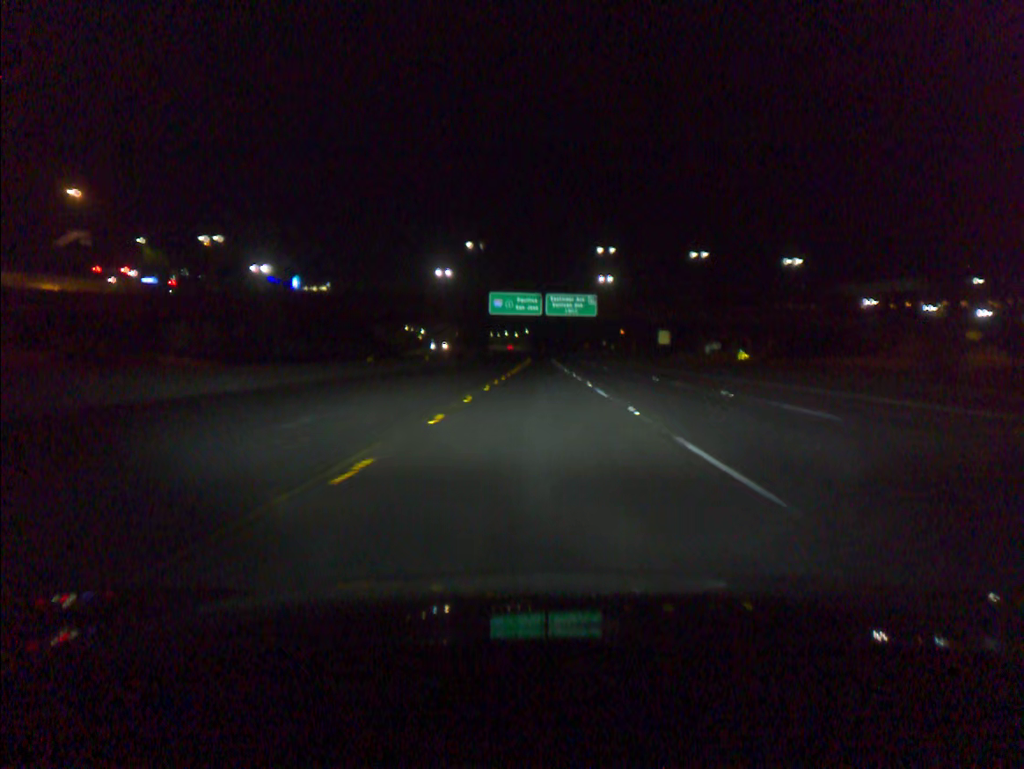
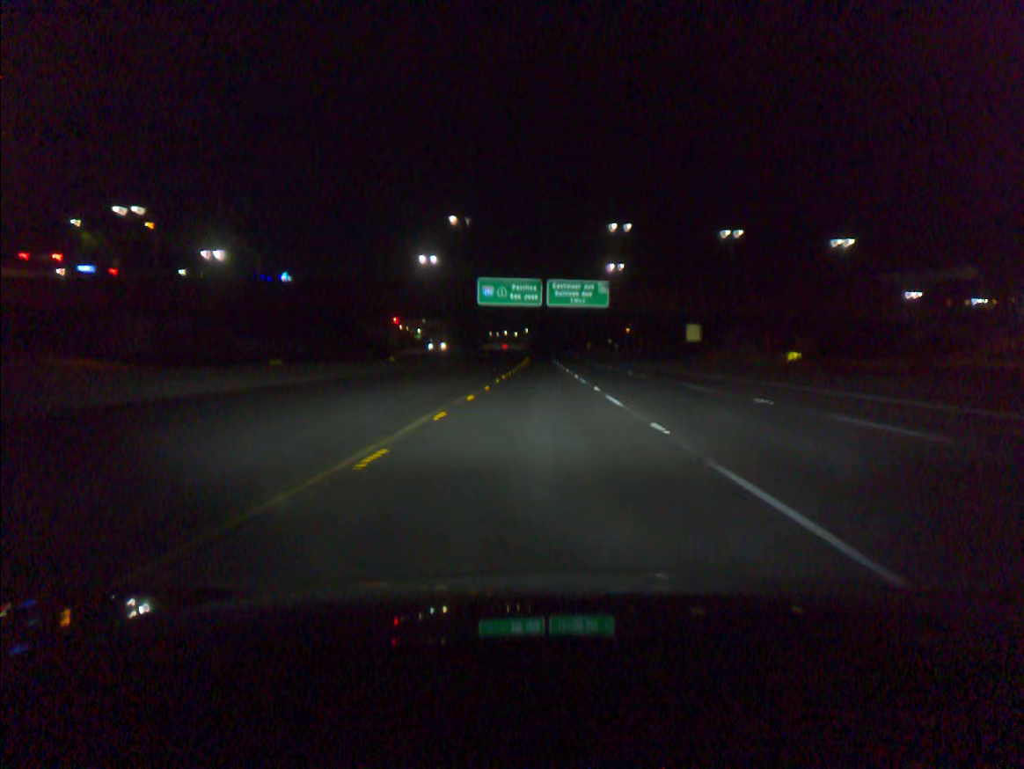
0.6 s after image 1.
(0.0, +18.4) m; 0°
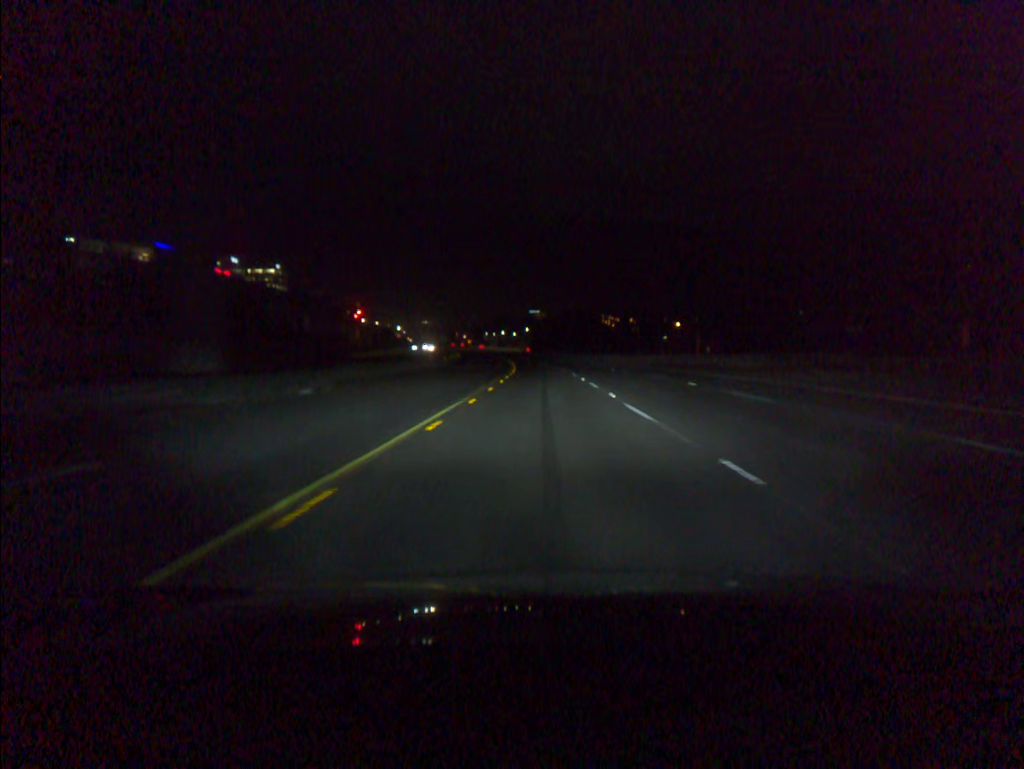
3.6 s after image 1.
(-0.2, +91.6) m; 0°
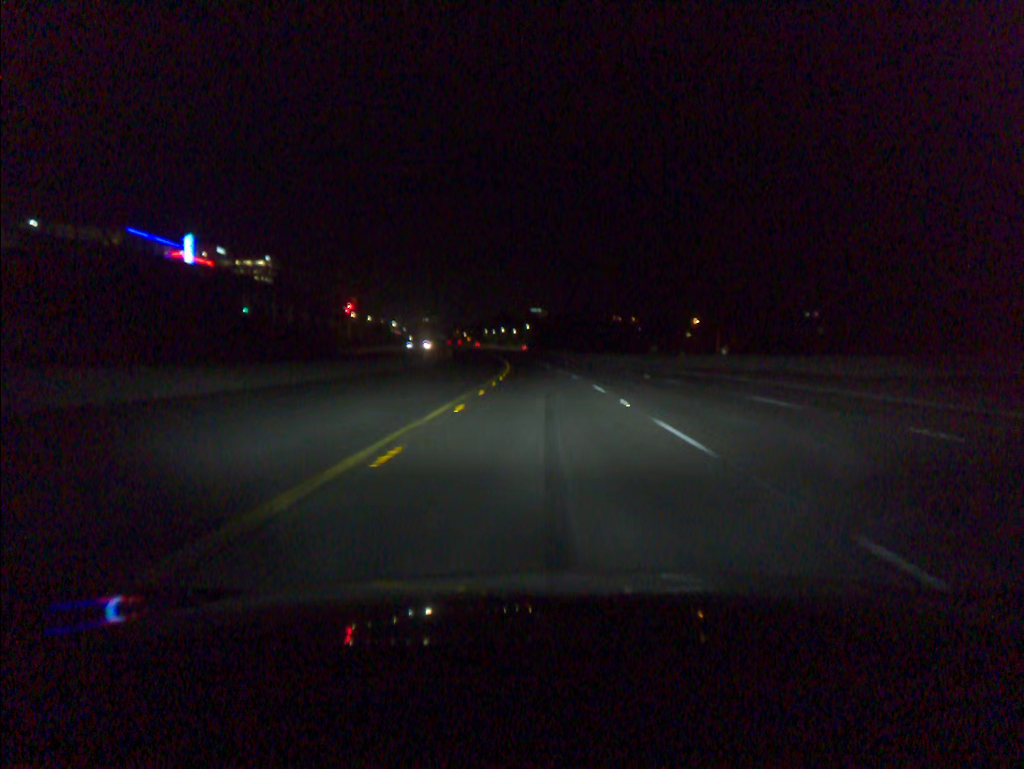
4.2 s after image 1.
(0.0, +18.3) m; 0°
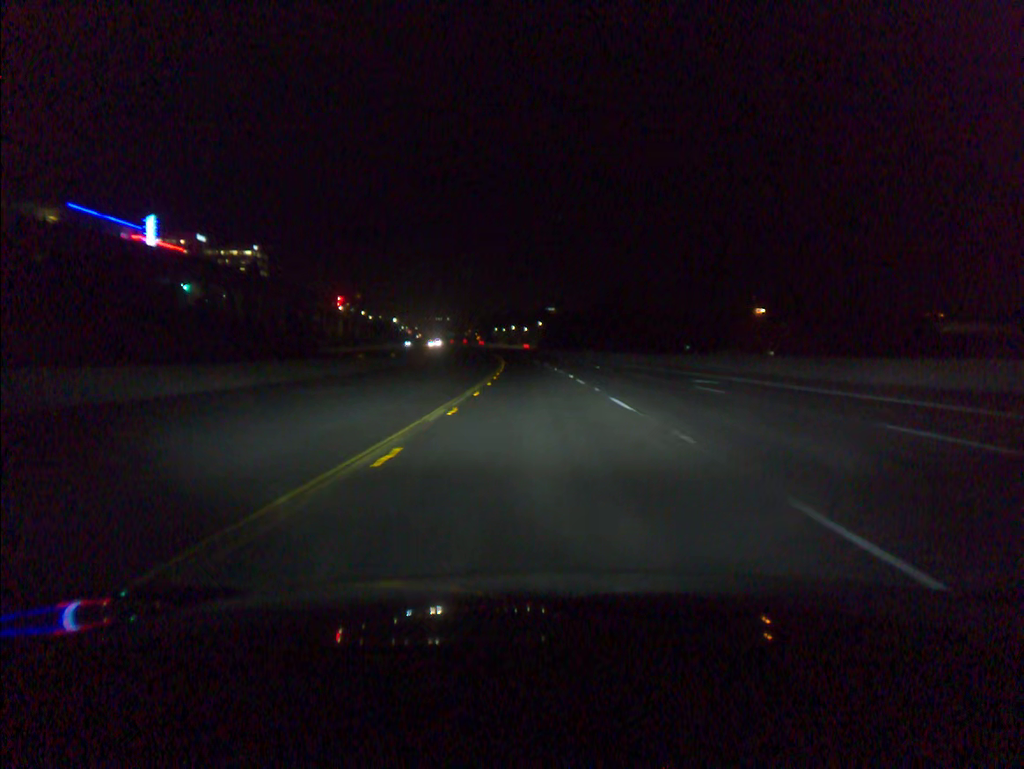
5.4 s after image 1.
(-0.2, +36.6) m; -1°
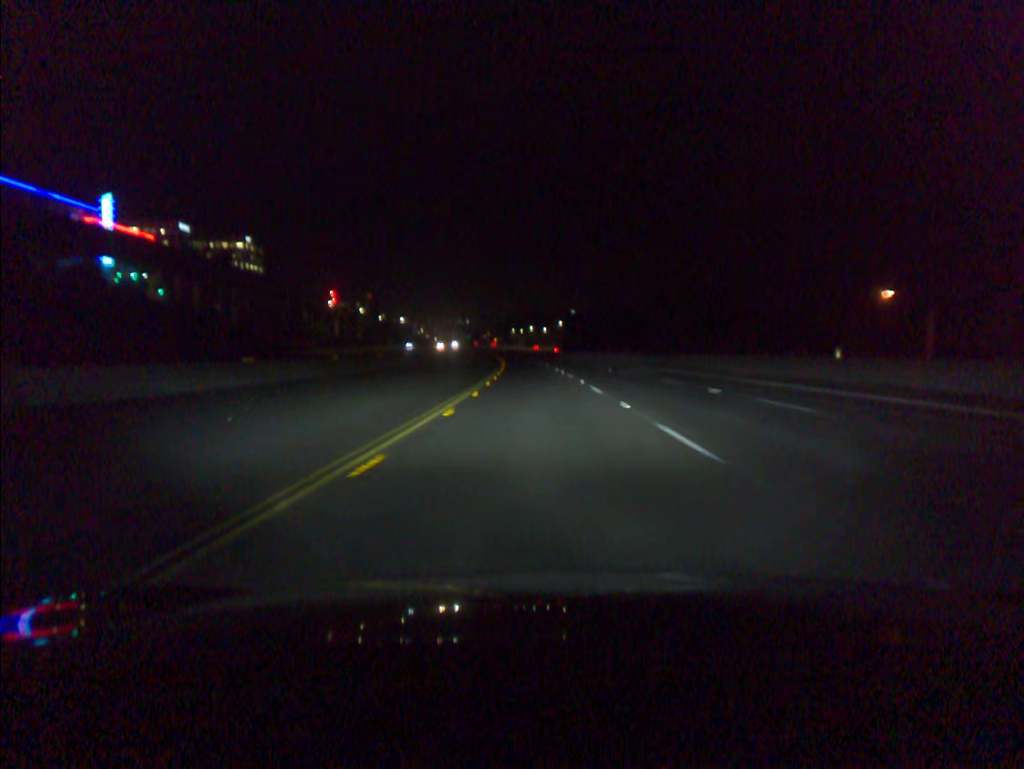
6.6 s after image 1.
(-0.4, +36.6) m; -1°
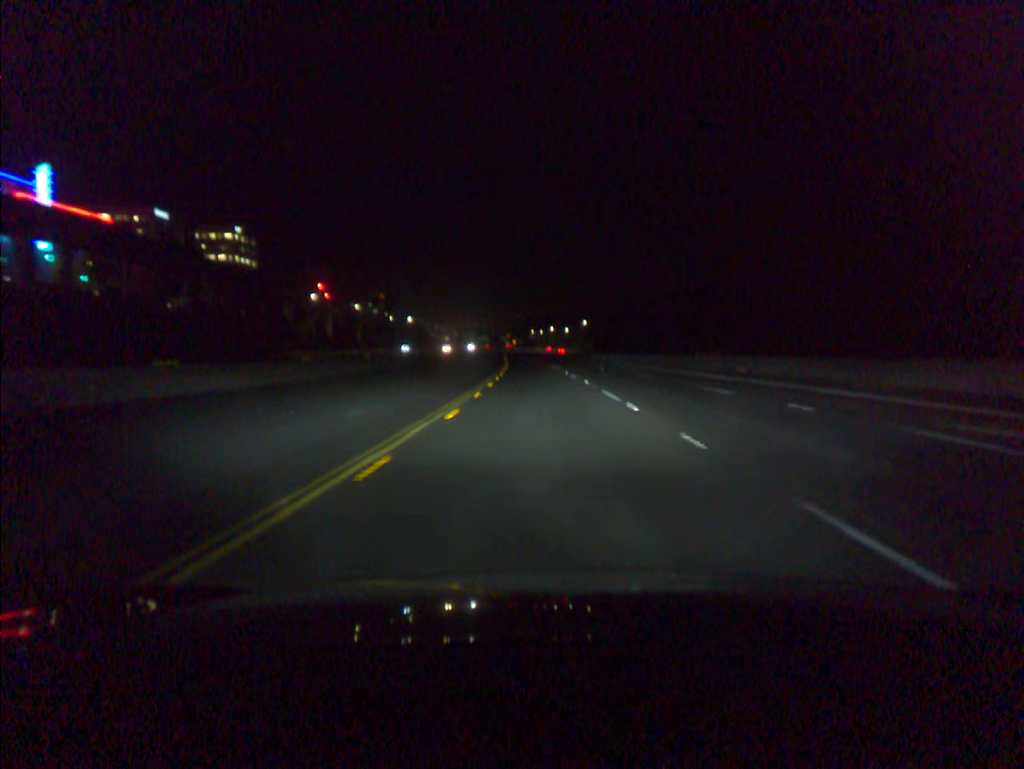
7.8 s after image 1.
(-0.5, +36.6) m; -2°
